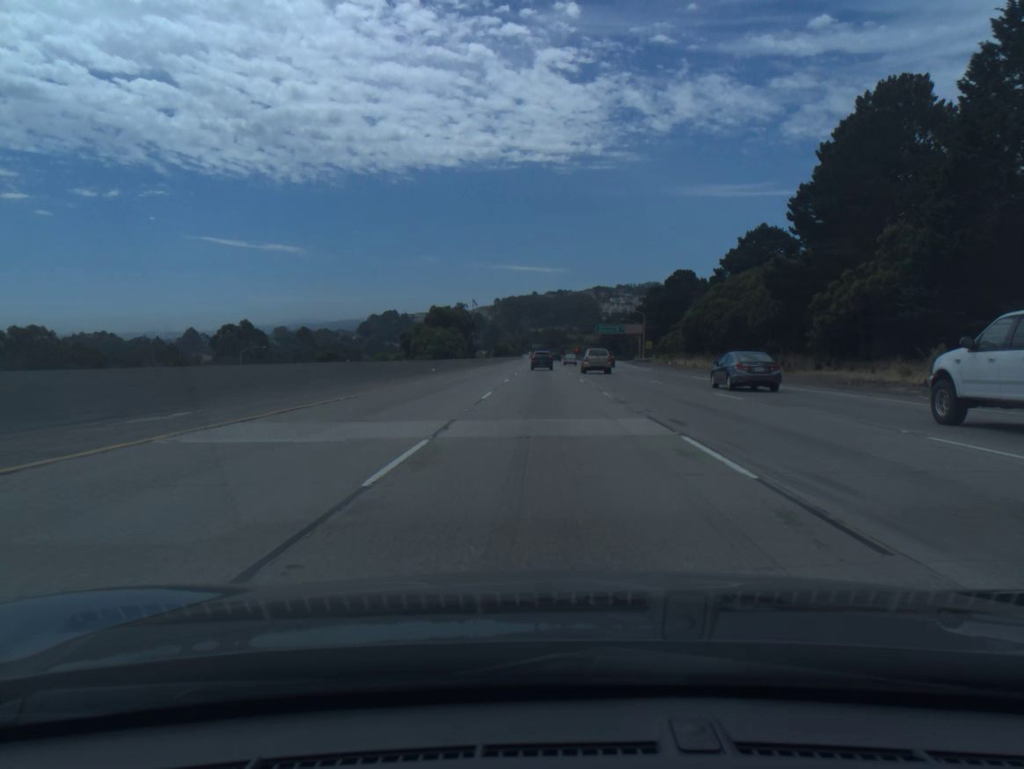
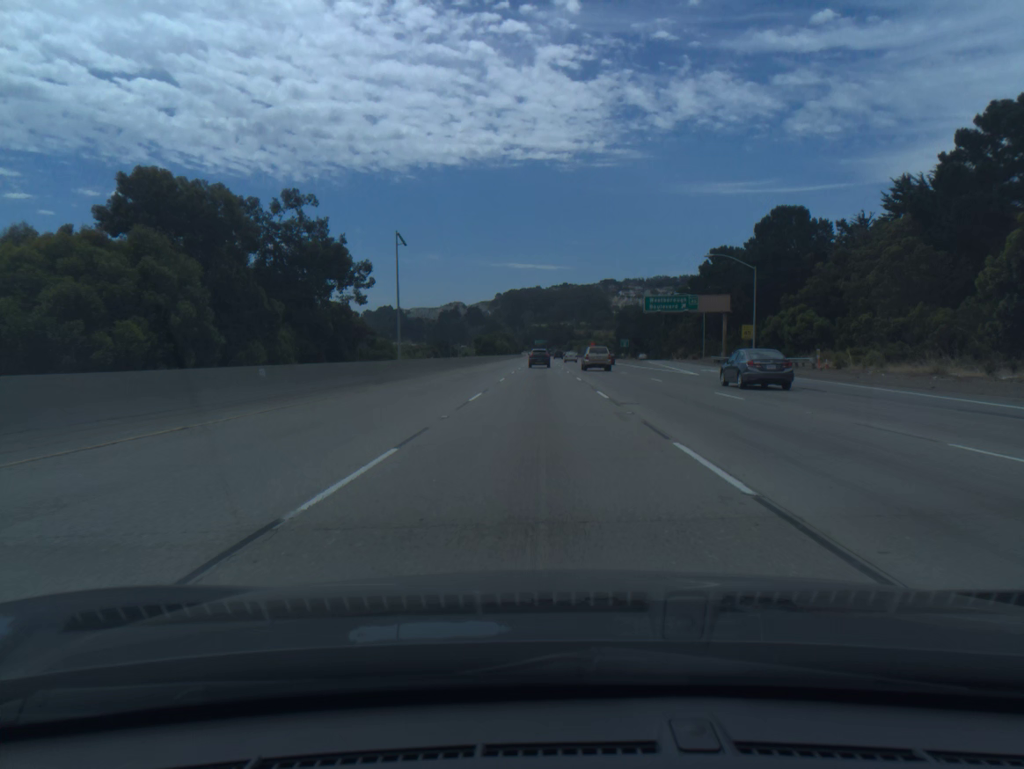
(+0.1, +74.3) m; 0°
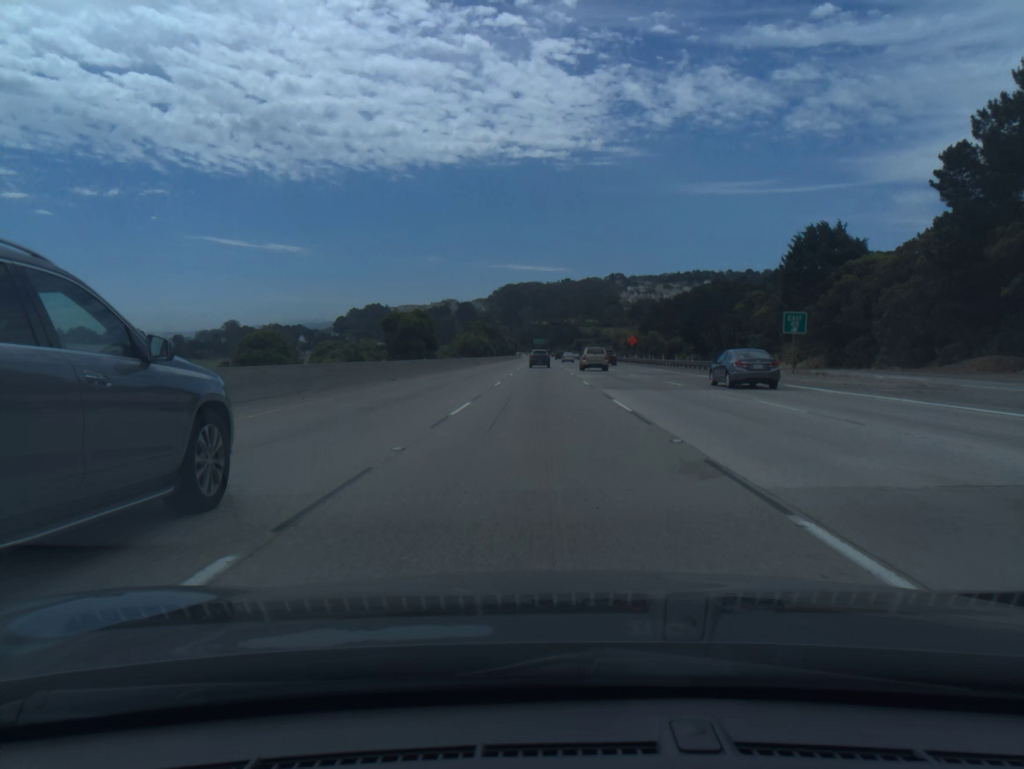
(-0.2, +92.5) m; 0°
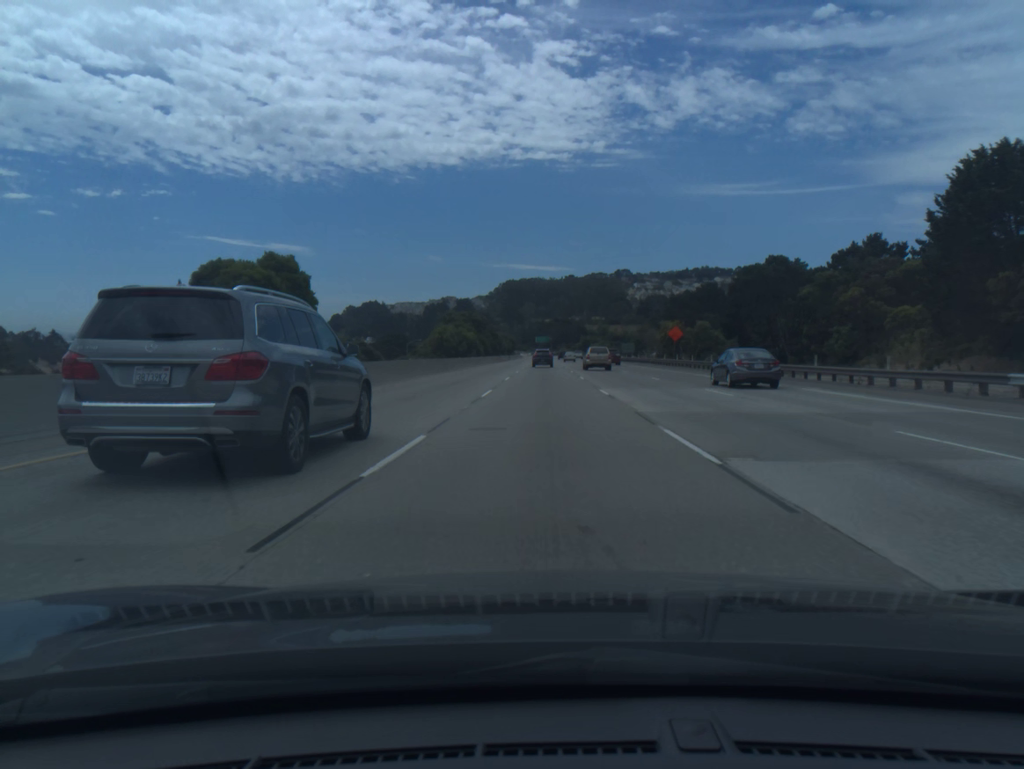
(-0.1, +37.1) m; 0°
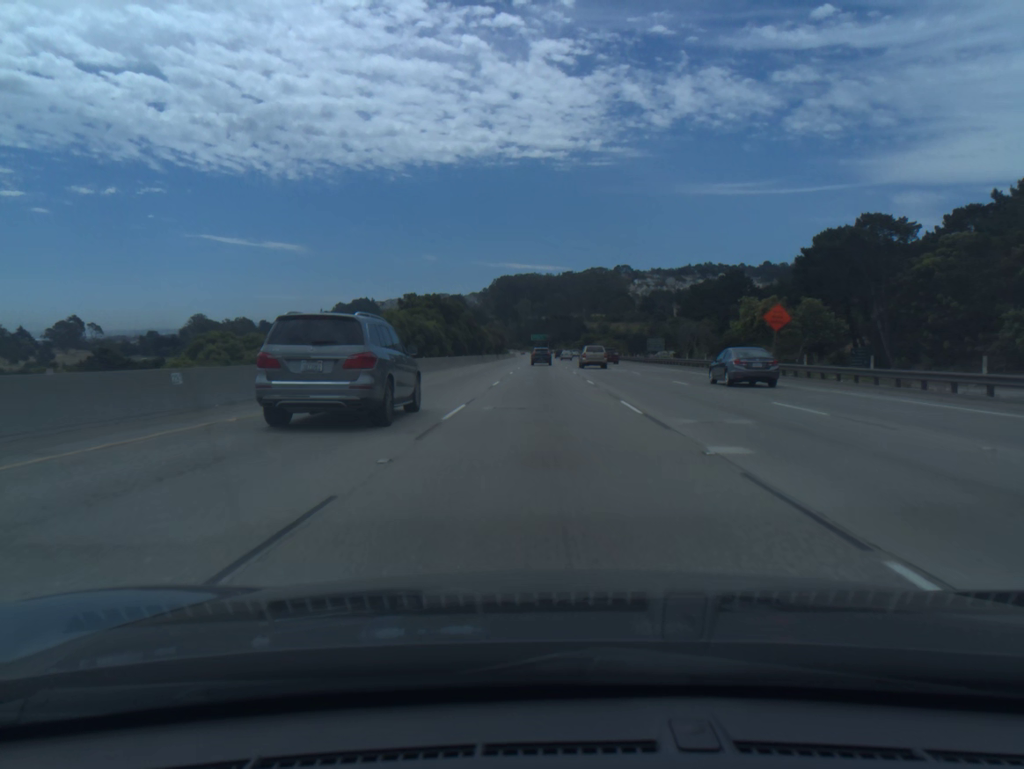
(0.0, +37.1) m; 0°
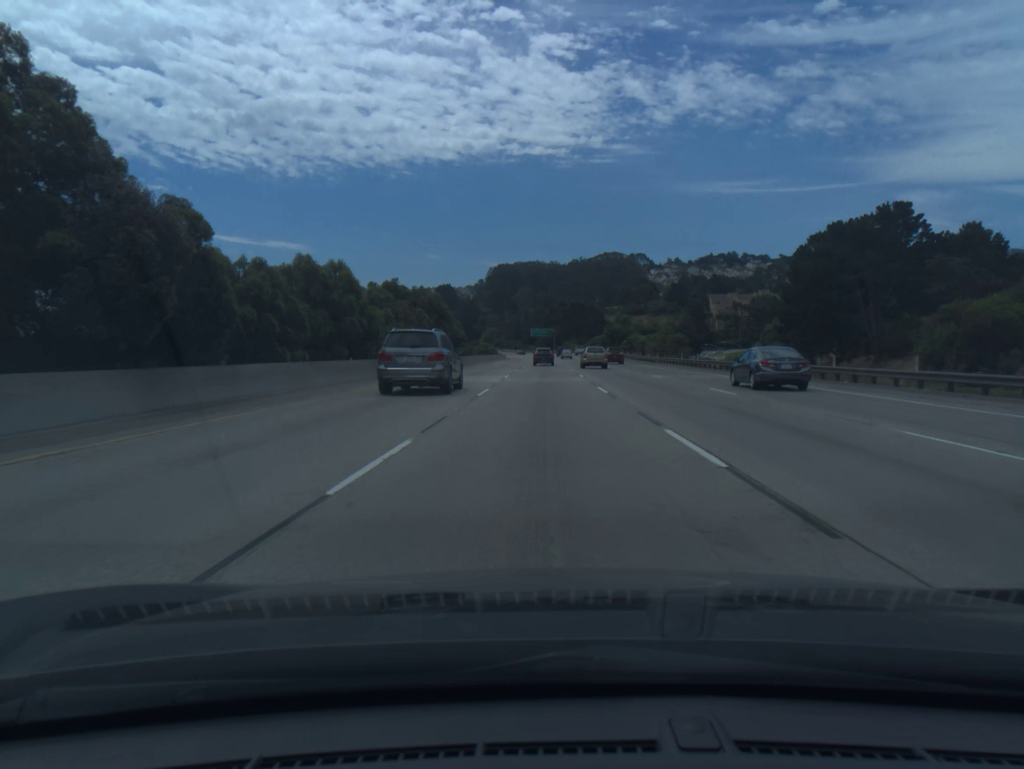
(+0.2, +94.8) m; 0°
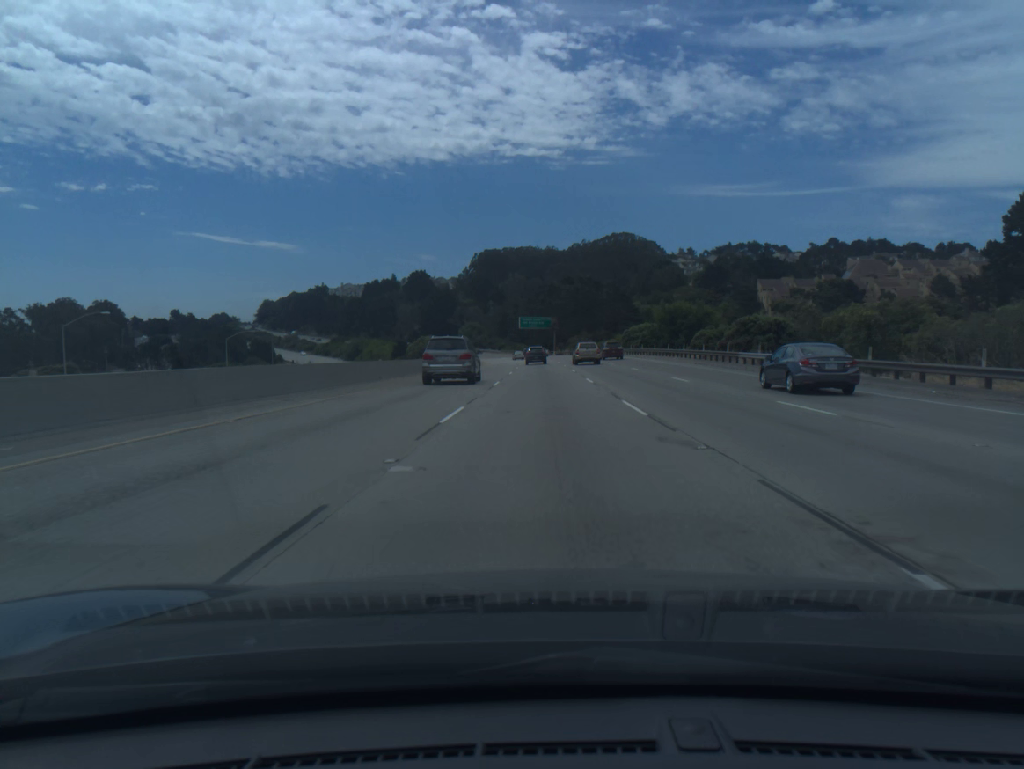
(+0.2, +95.5) m; 0°
